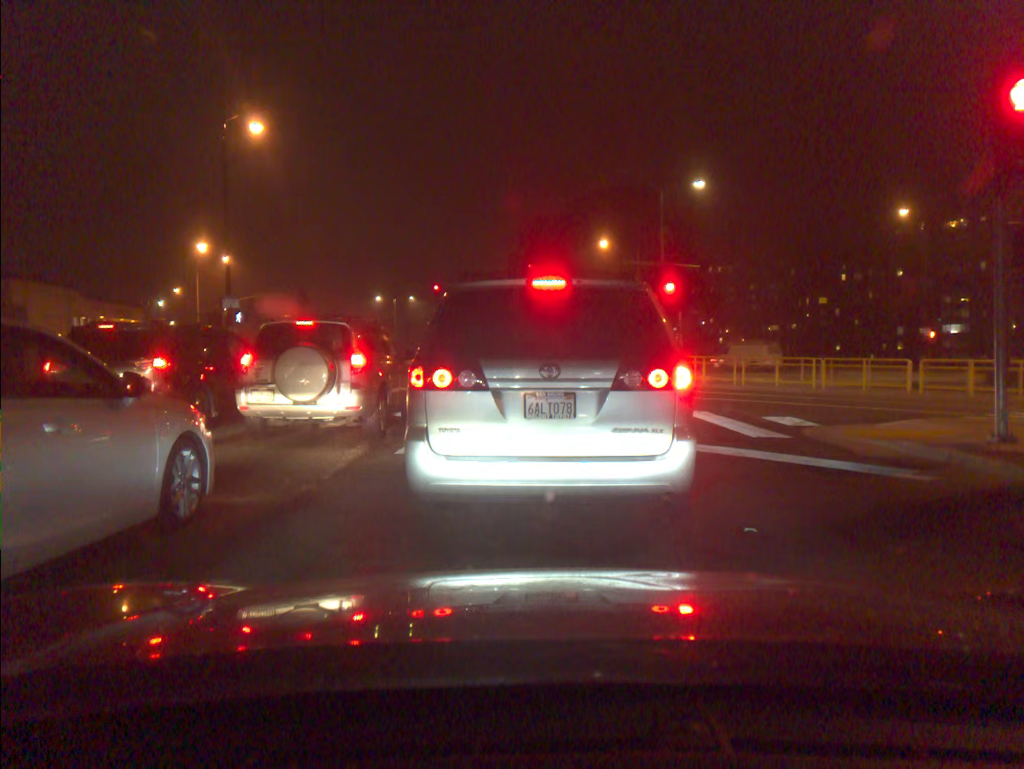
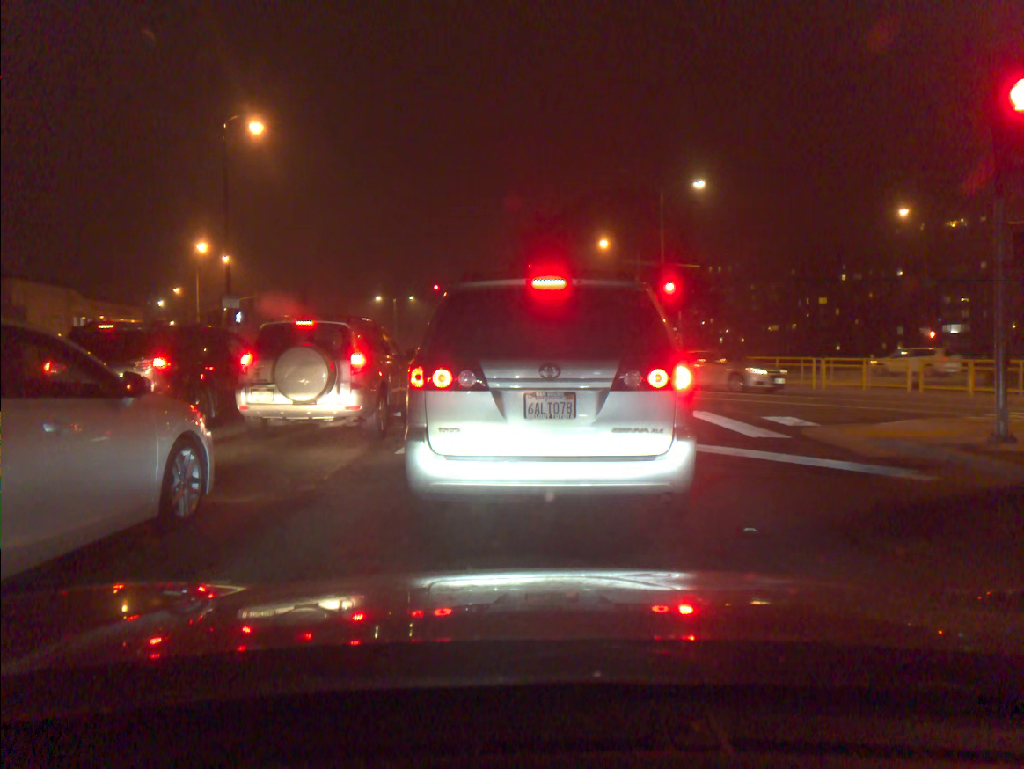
(0.0, 0.0) m; 0°
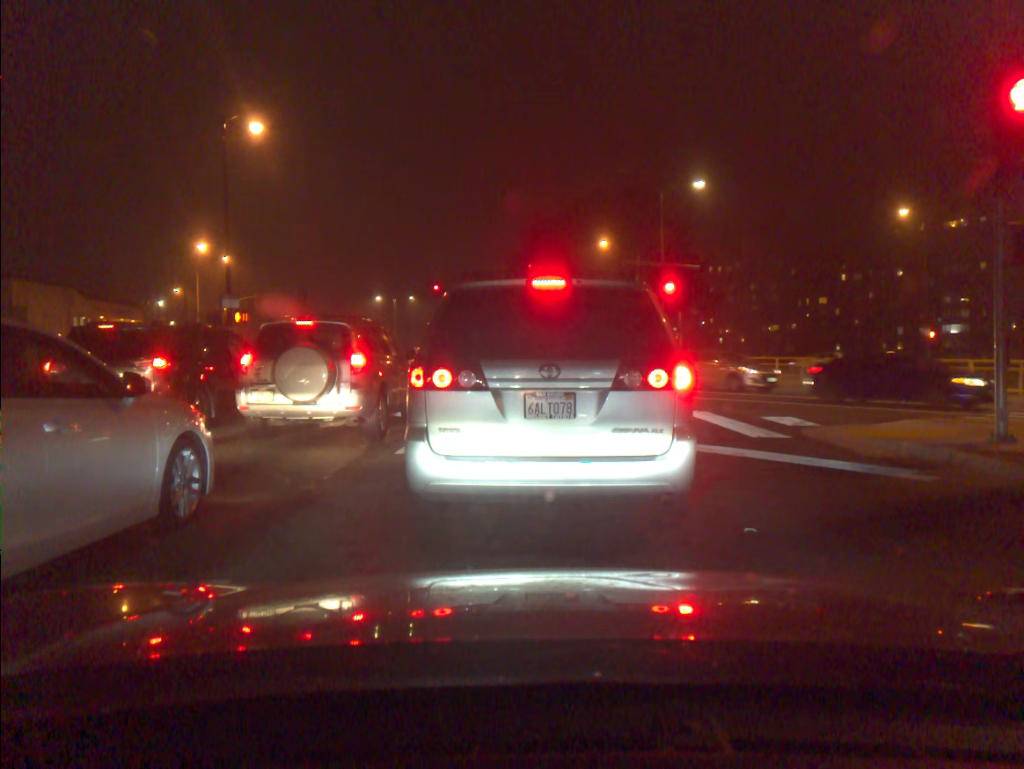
(0.0, 0.0) m; 0°
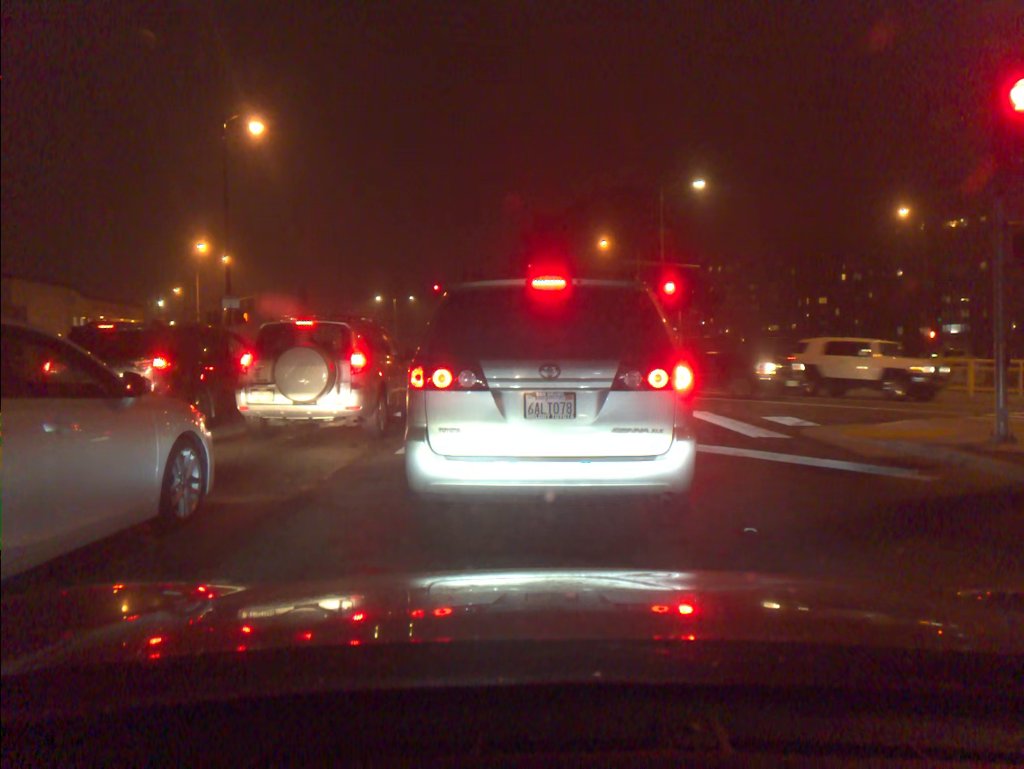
(0.0, 0.0) m; 0°
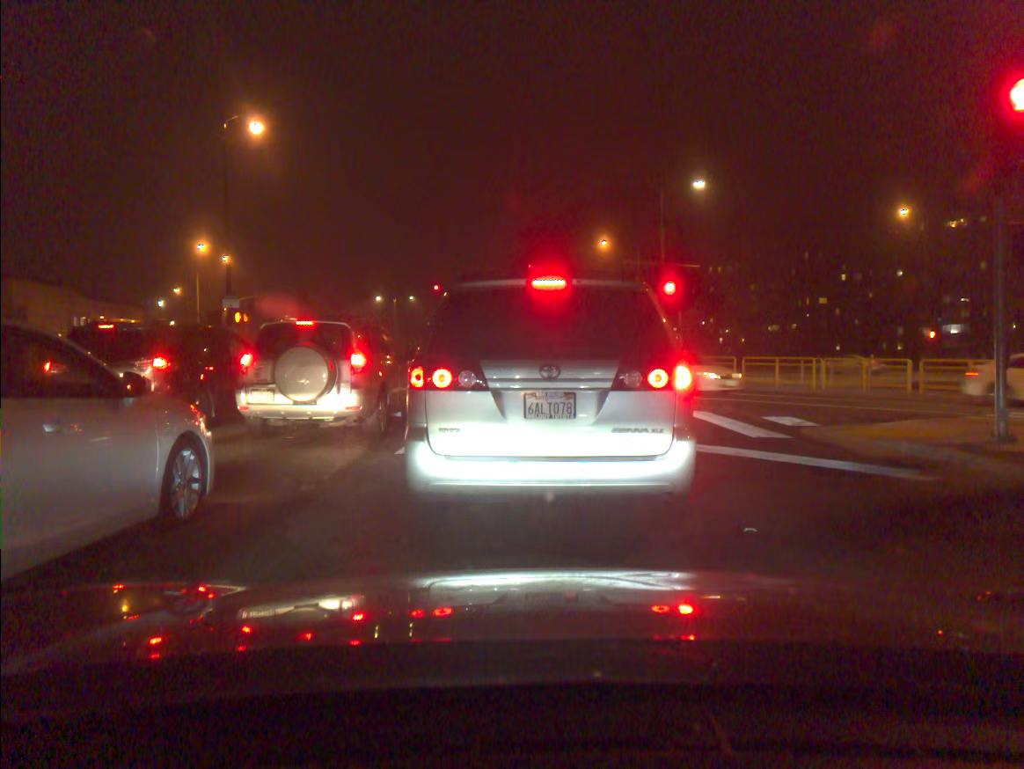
(0.0, 0.0) m; 0°
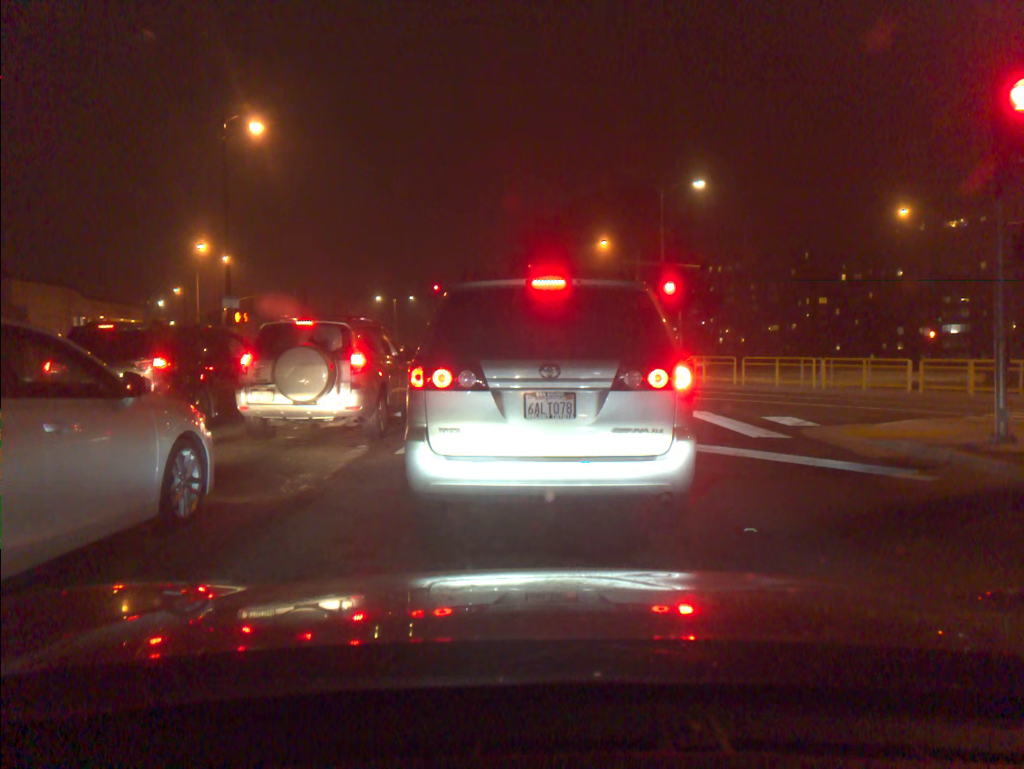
(0.0, 0.0) m; 0°
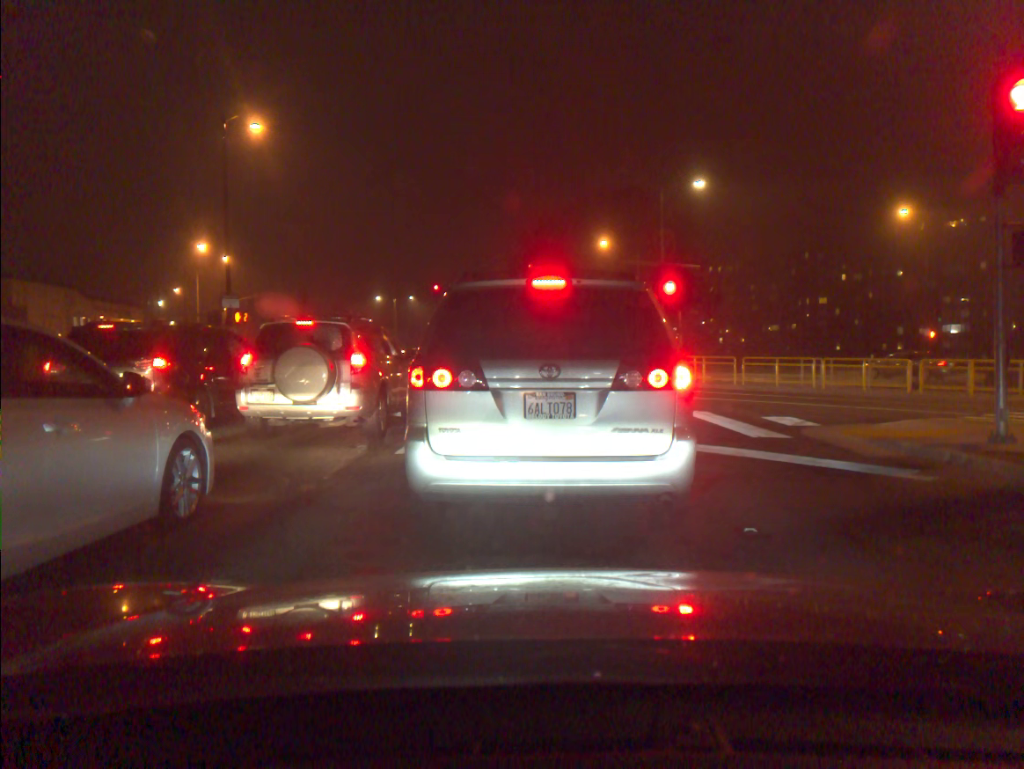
(0.0, 0.0) m; 0°
